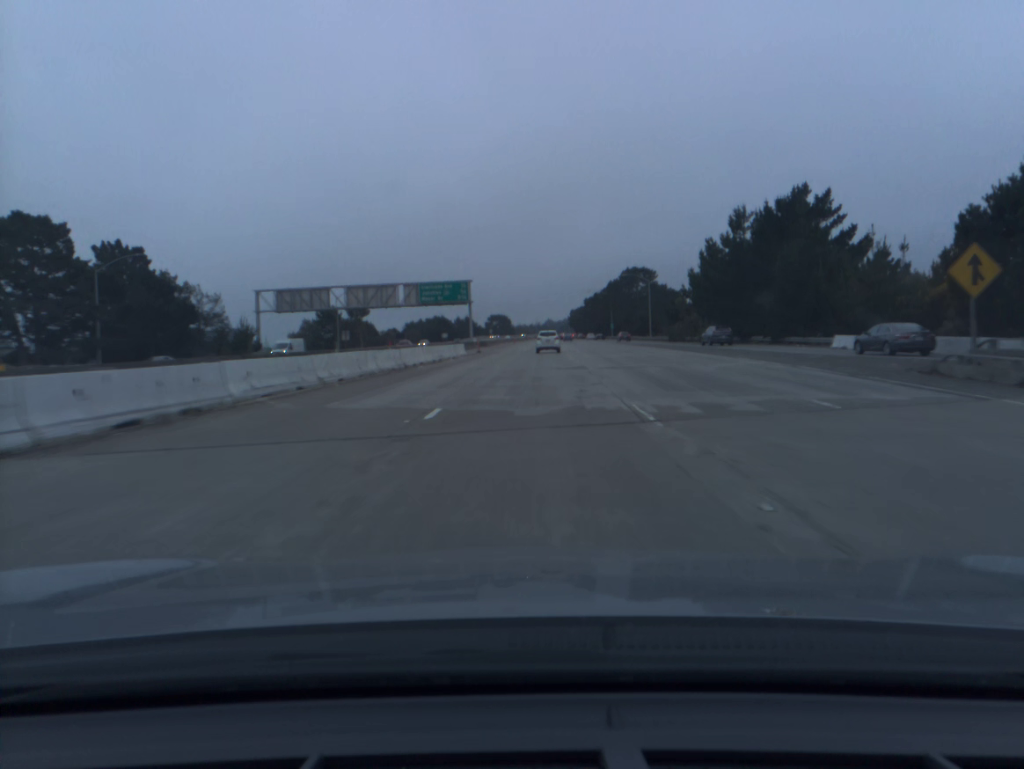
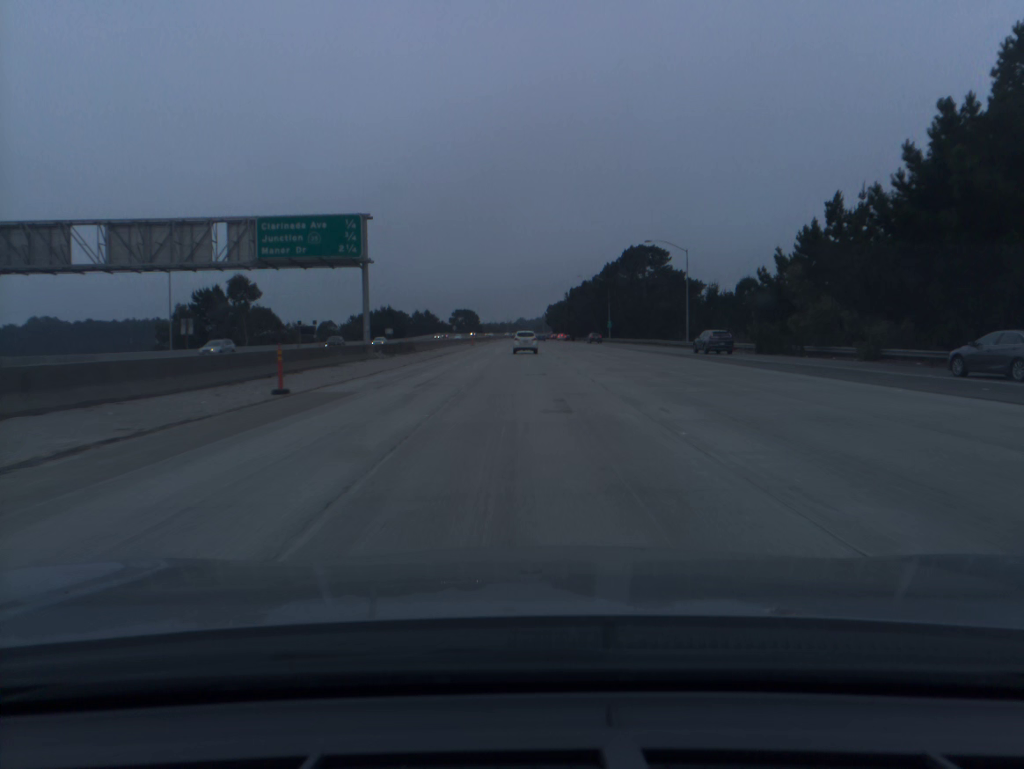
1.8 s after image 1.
(+1.3, +50.2) m; +2°
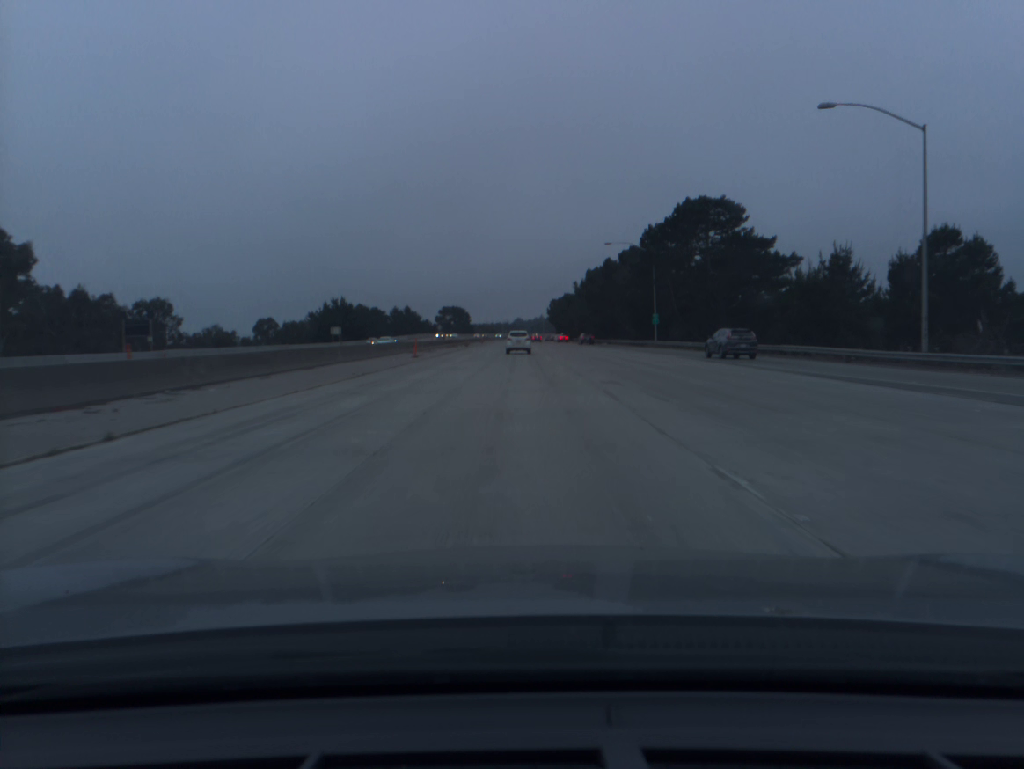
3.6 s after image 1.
(+0.2, +50.3) m; 0°
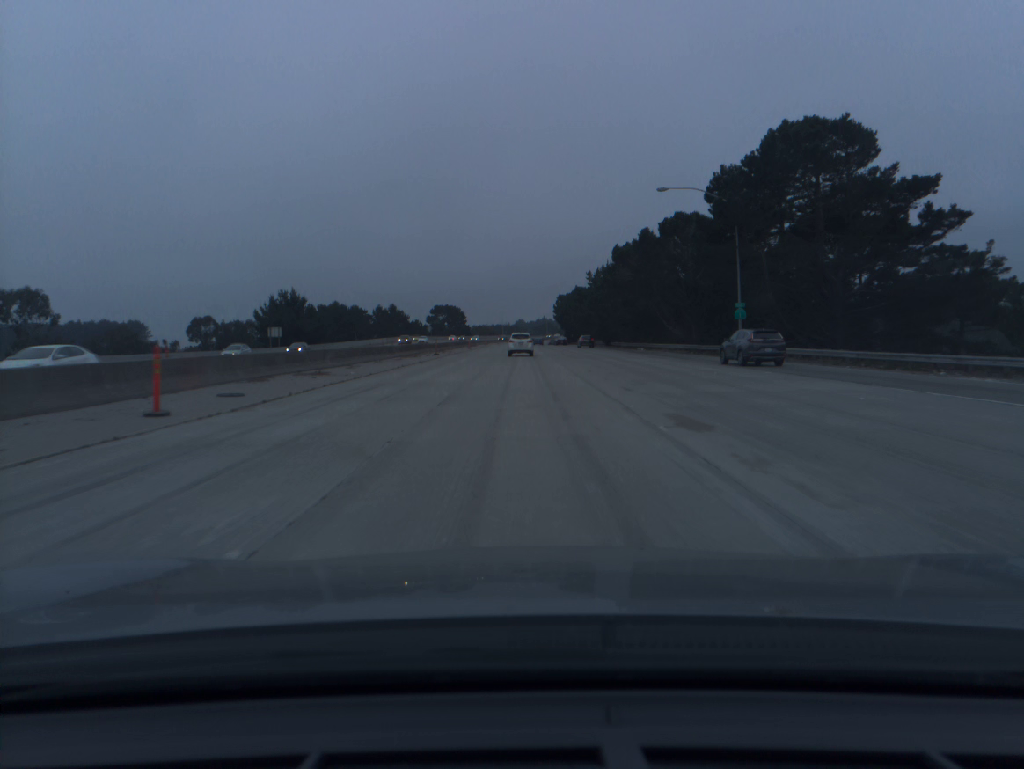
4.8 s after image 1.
(0.0, +33.4) m; 0°
